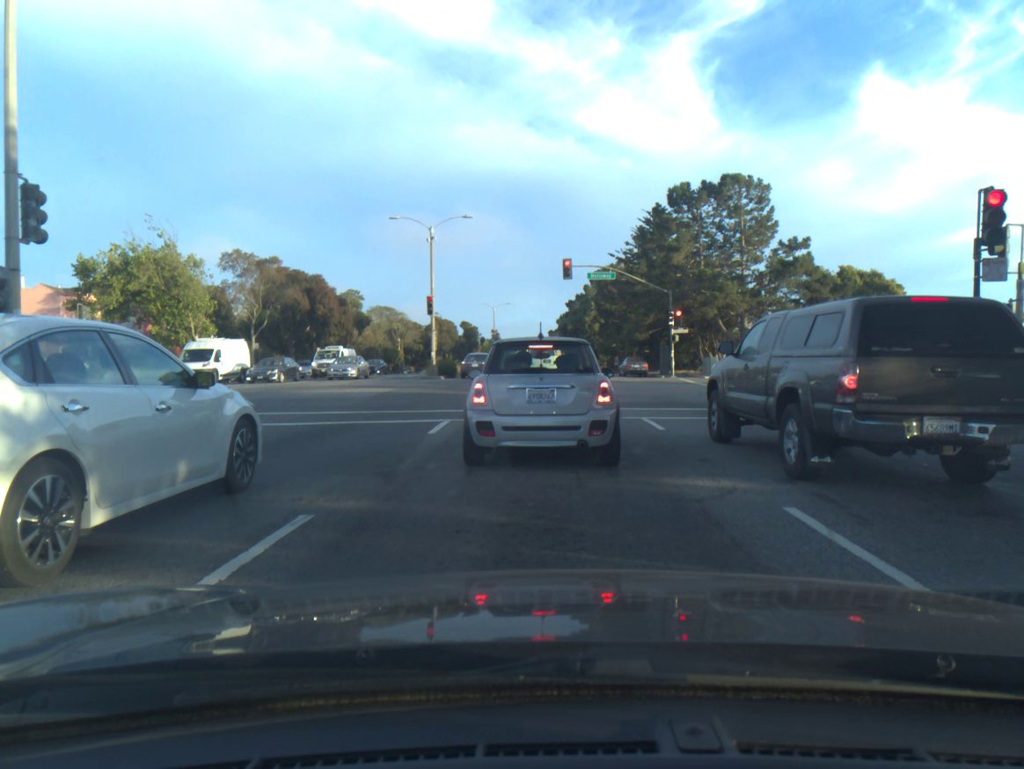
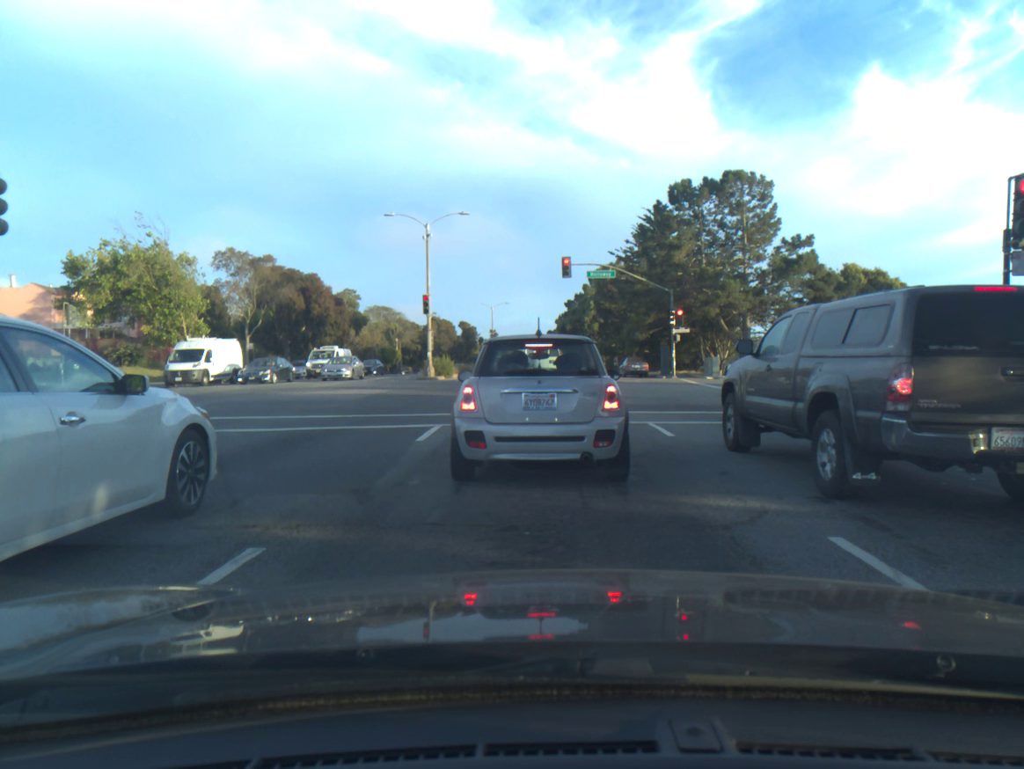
(0.0, +1.0) m; 0°
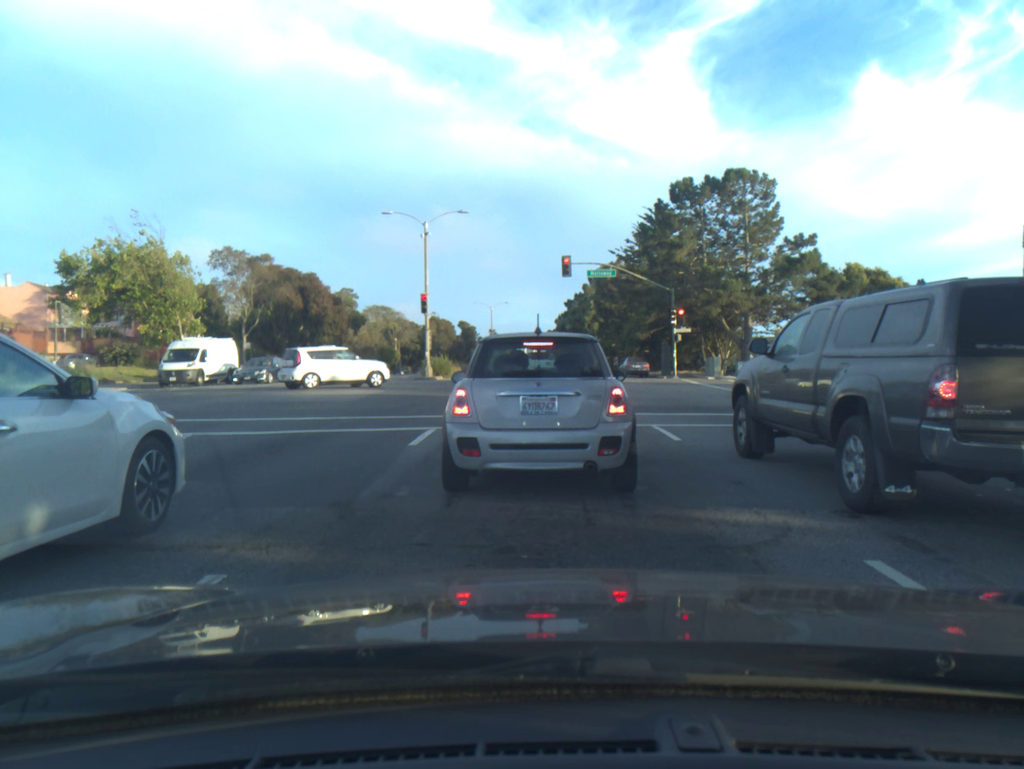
(0.0, +0.7) m; 0°
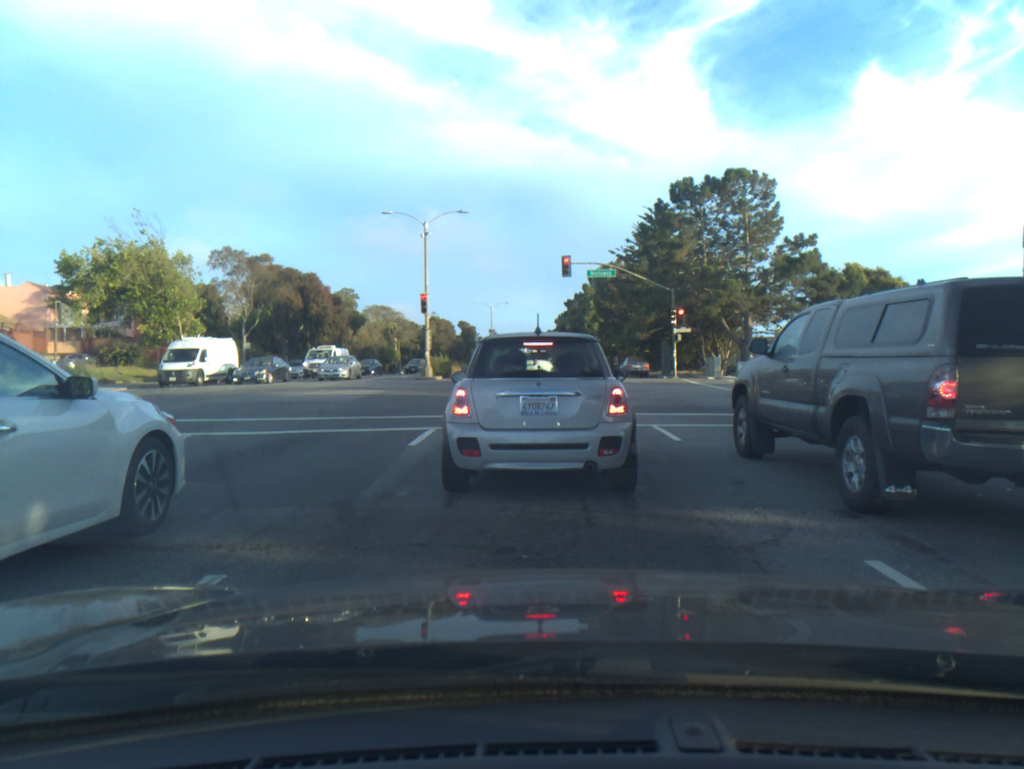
(0.0, 0.0) m; 0°
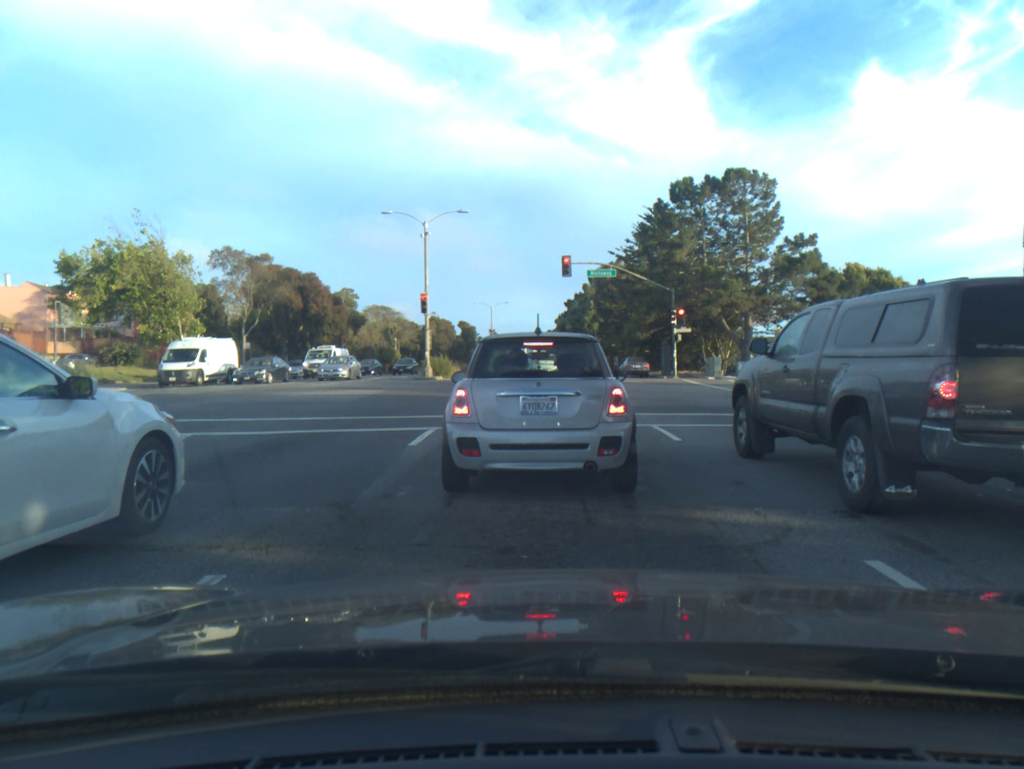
(0.0, 0.0) m; 0°
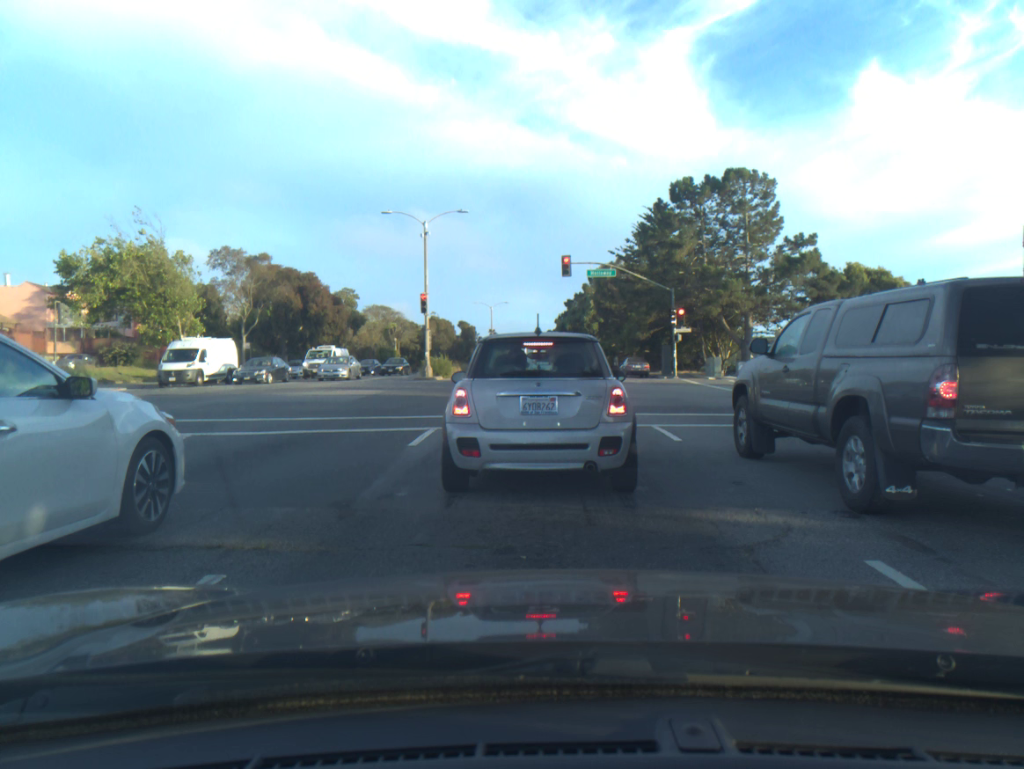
(0.0, 0.0) m; 0°
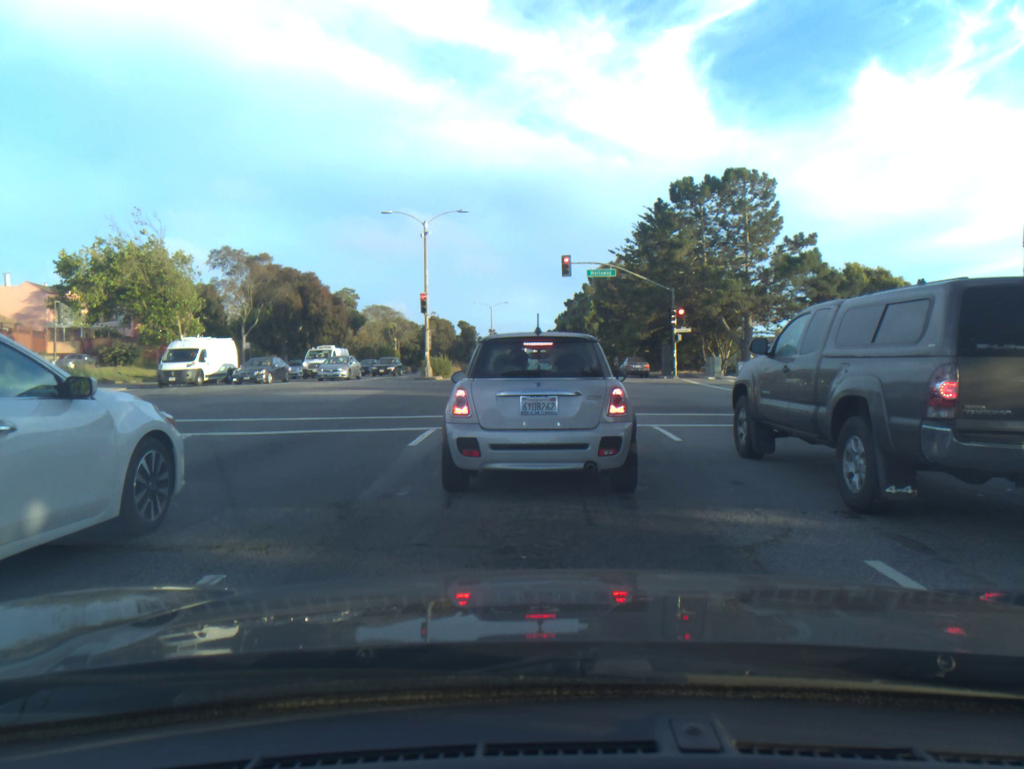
(0.0, 0.0) m; 0°
